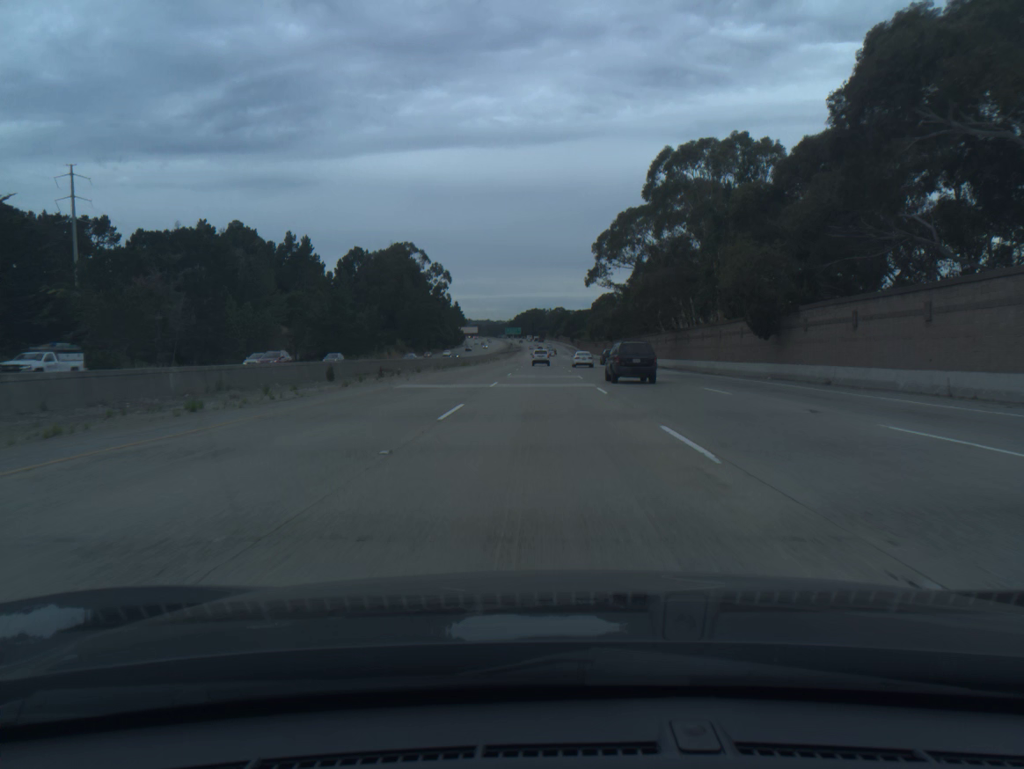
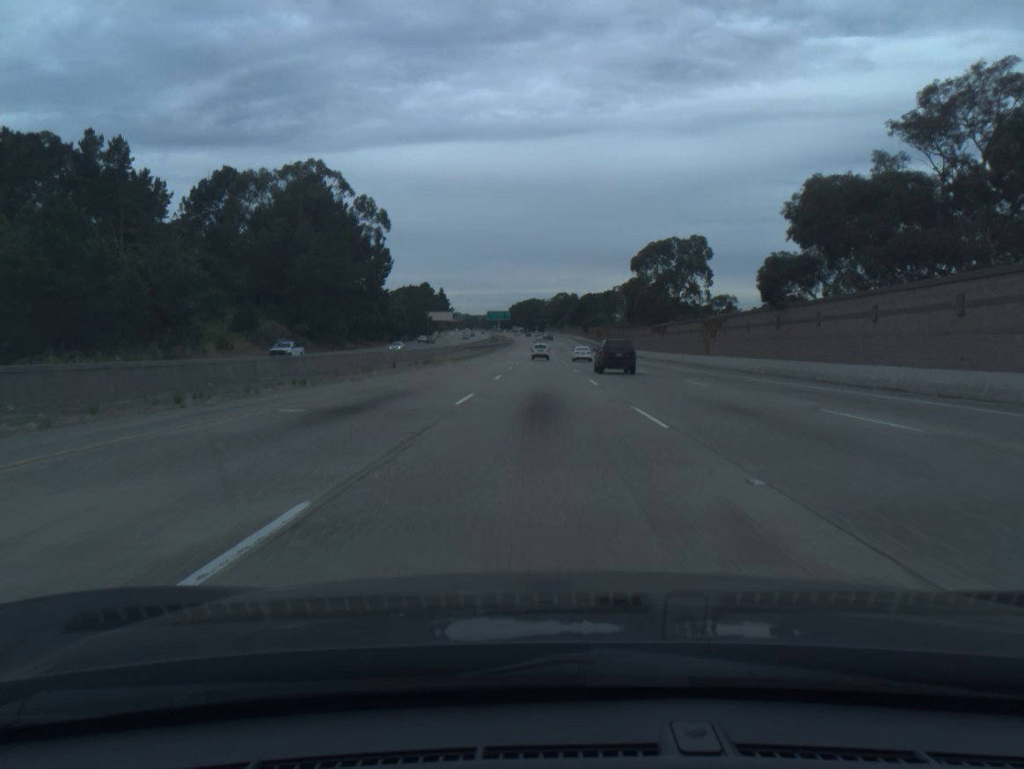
(0.0, +99.6) m; 0°
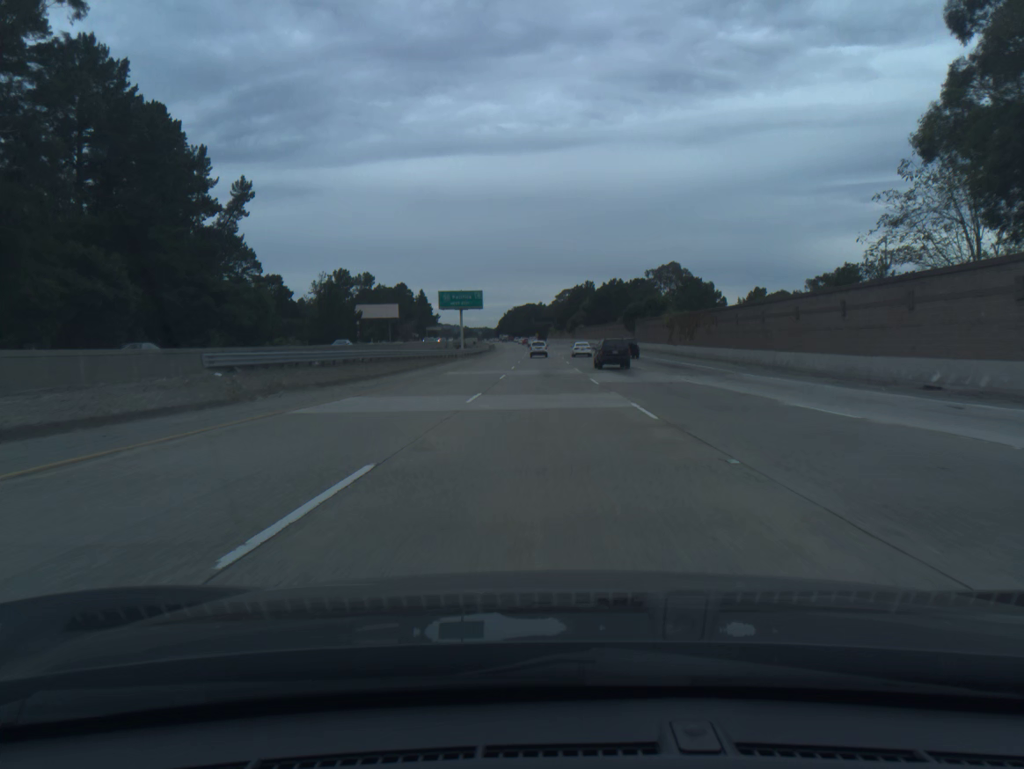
(+0.1, +100.2) m; 0°
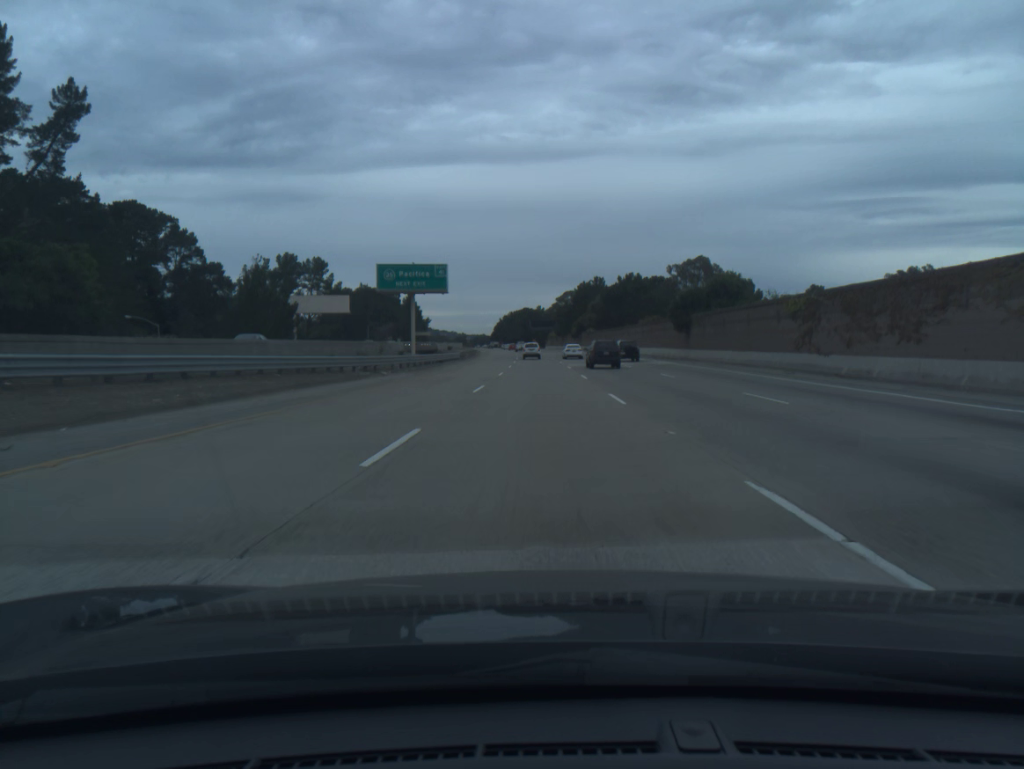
(0.0, +40.0) m; 0°
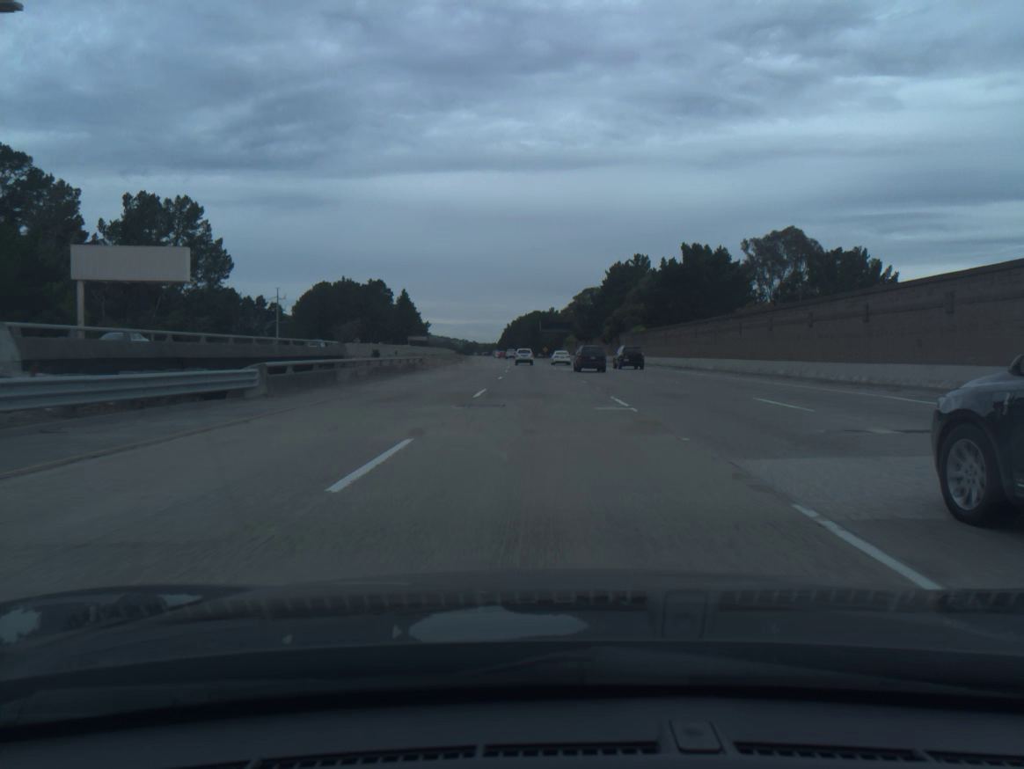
(-0.3, +59.8) m; -1°
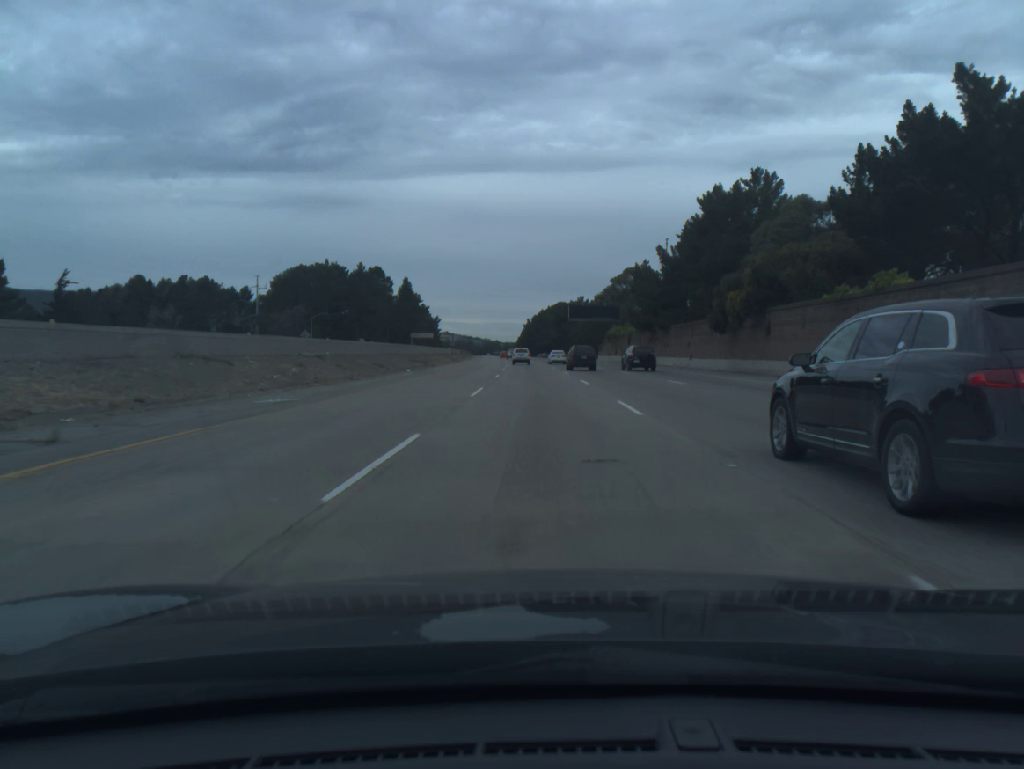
(-0.8, +59.7) m; -2°
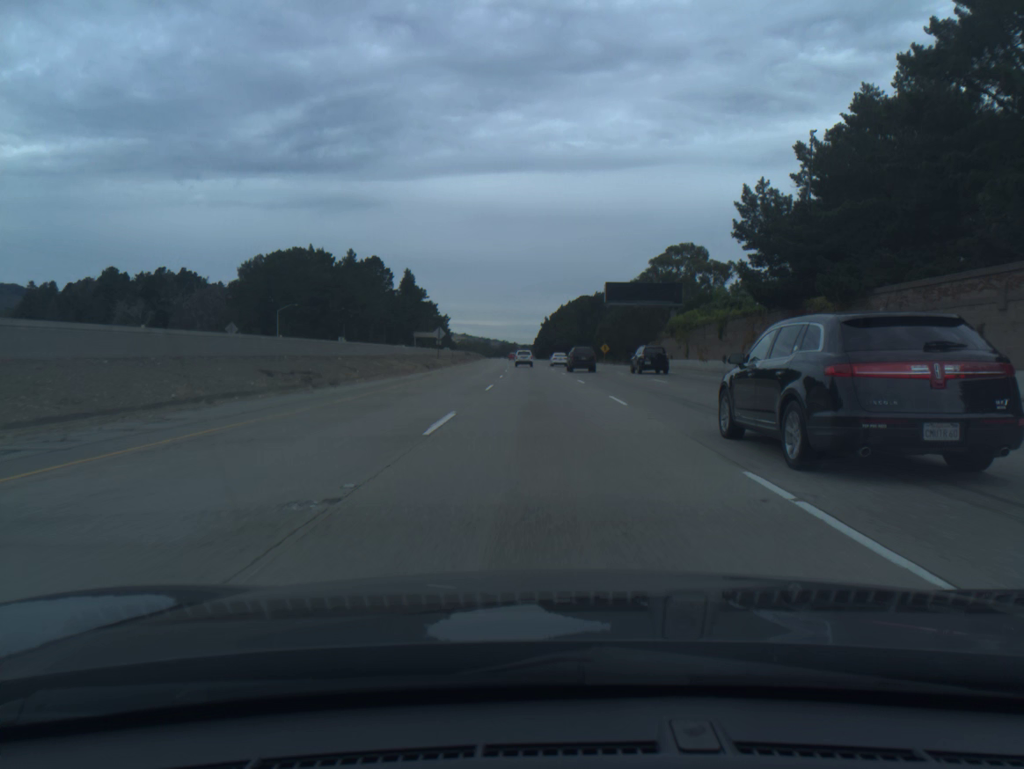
(-0.5, +39.7) m; -1°
